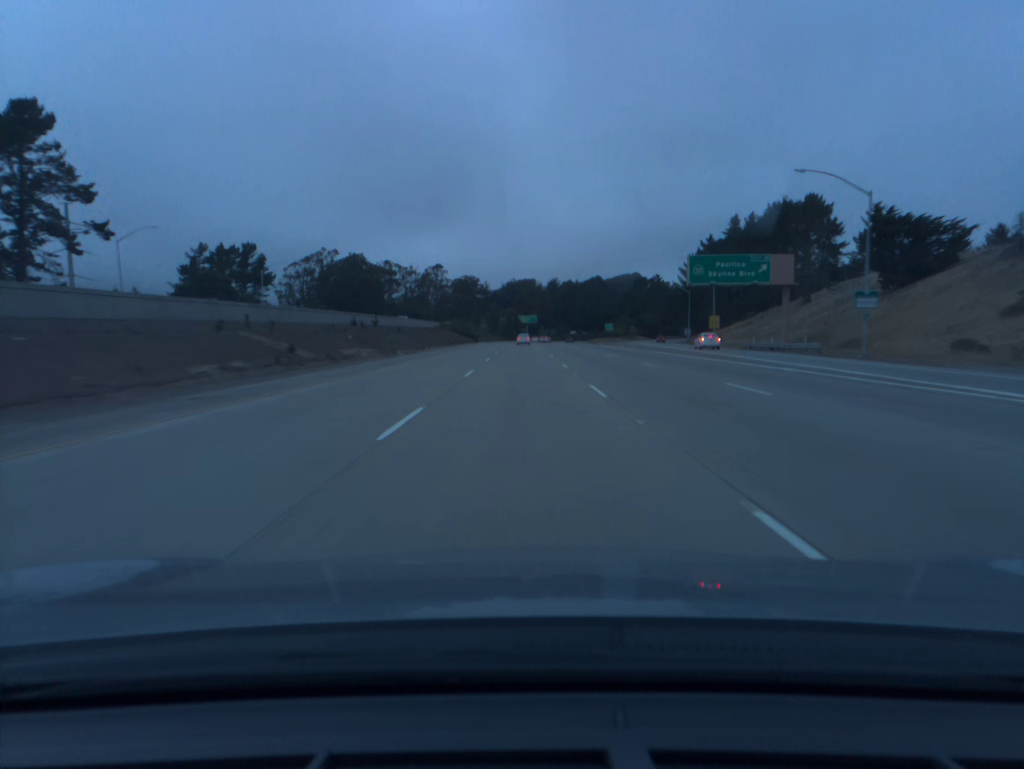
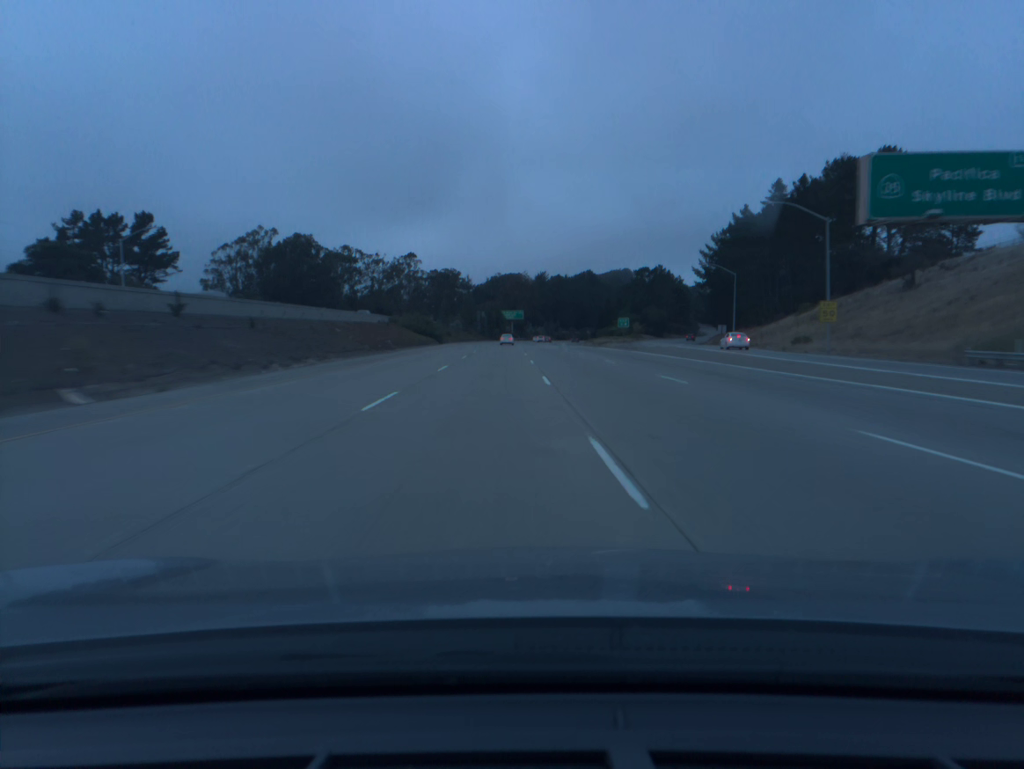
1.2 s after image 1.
(+0.3, +40.0) m; +1°
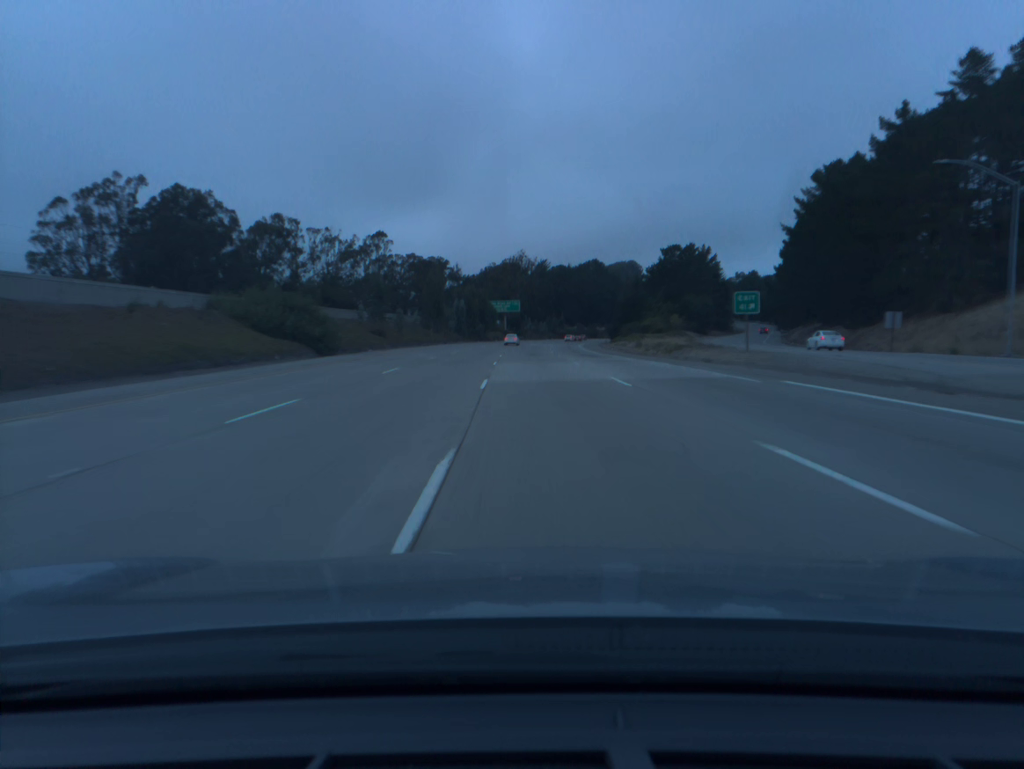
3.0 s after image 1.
(+0.3, +59.8) m; 0°
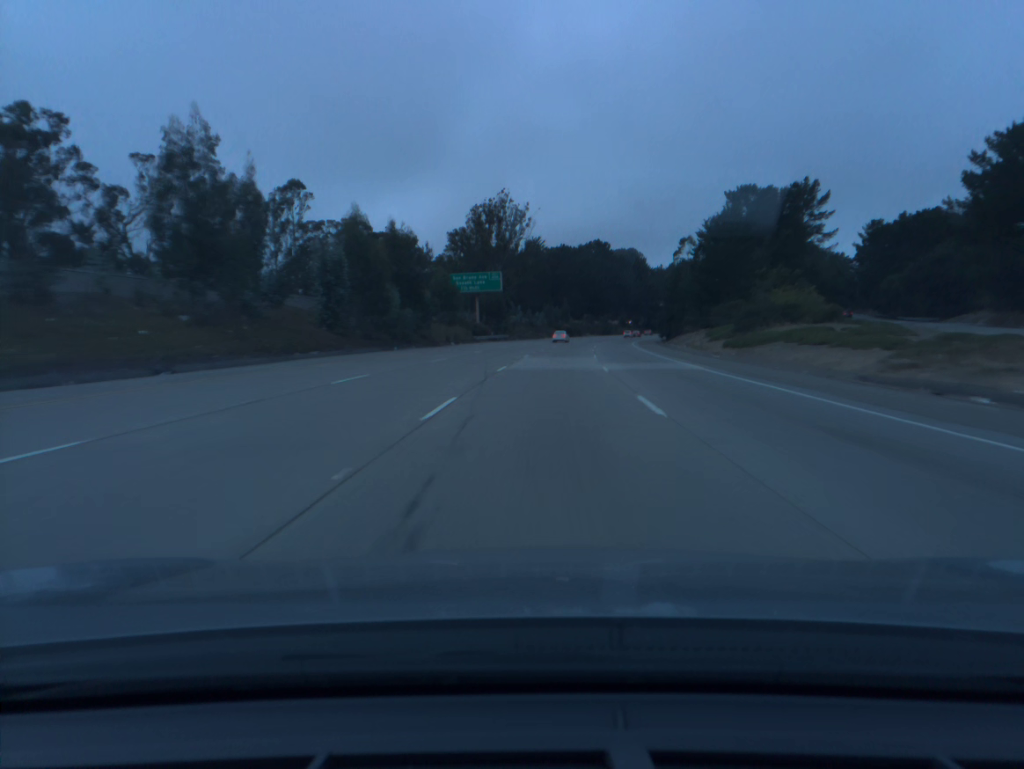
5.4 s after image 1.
(-0.1, +79.9) m; 0°
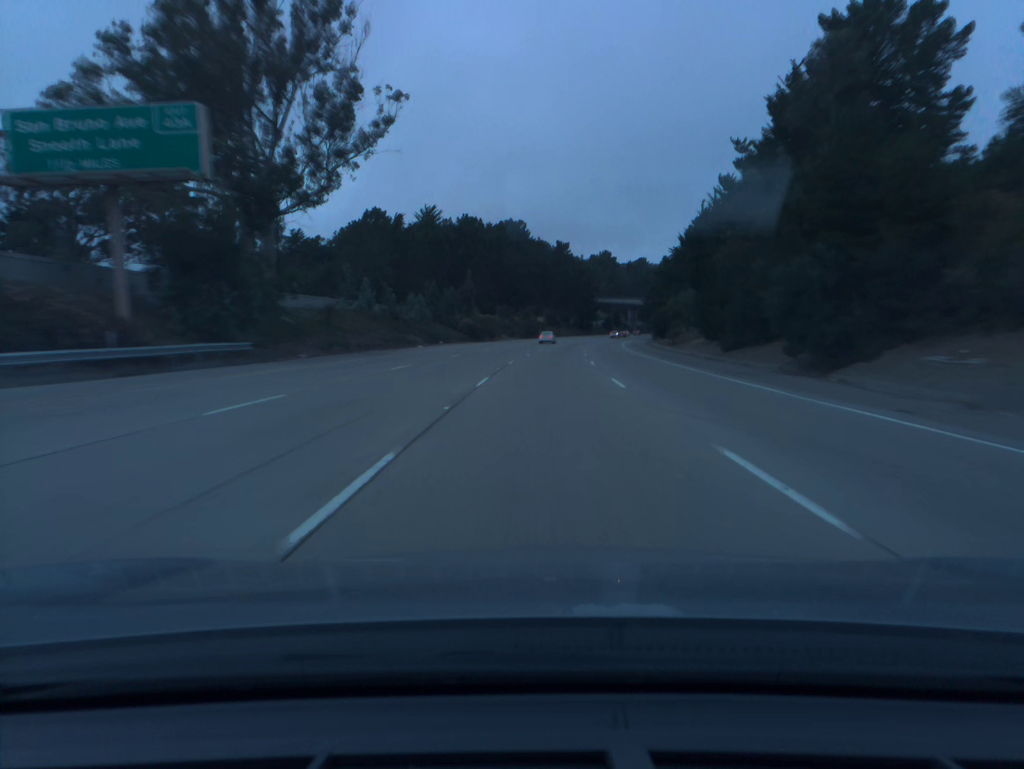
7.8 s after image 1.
(+4.4, +80.2) m; +6°
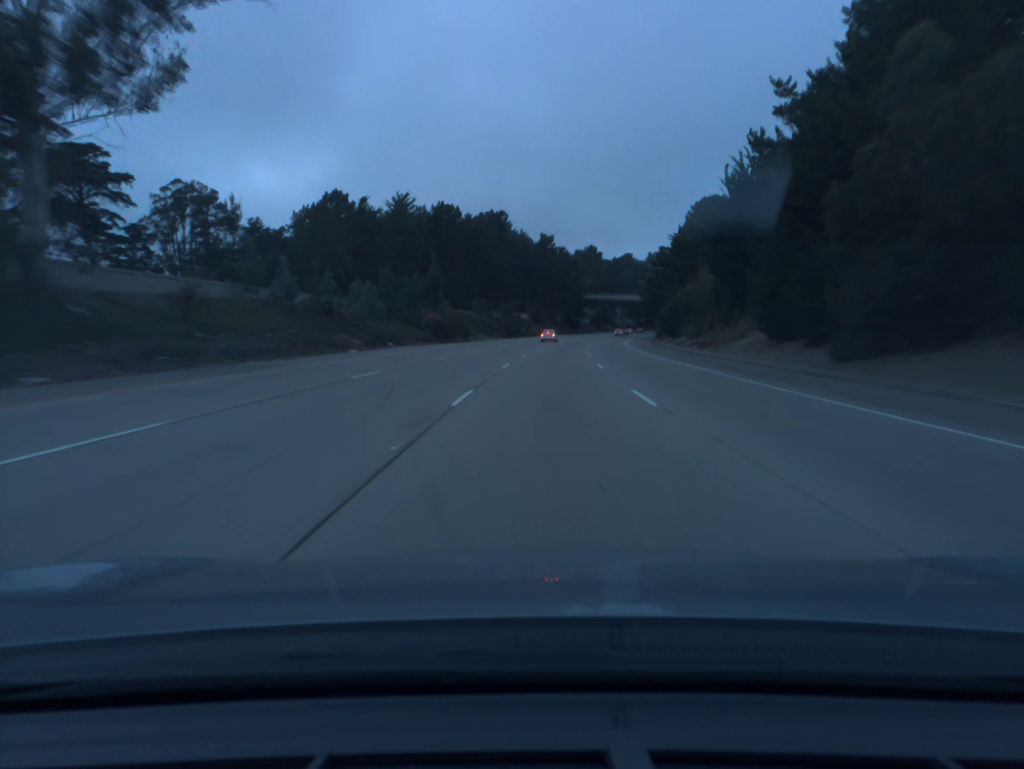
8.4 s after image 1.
(+0.2, +20.1) m; +1°
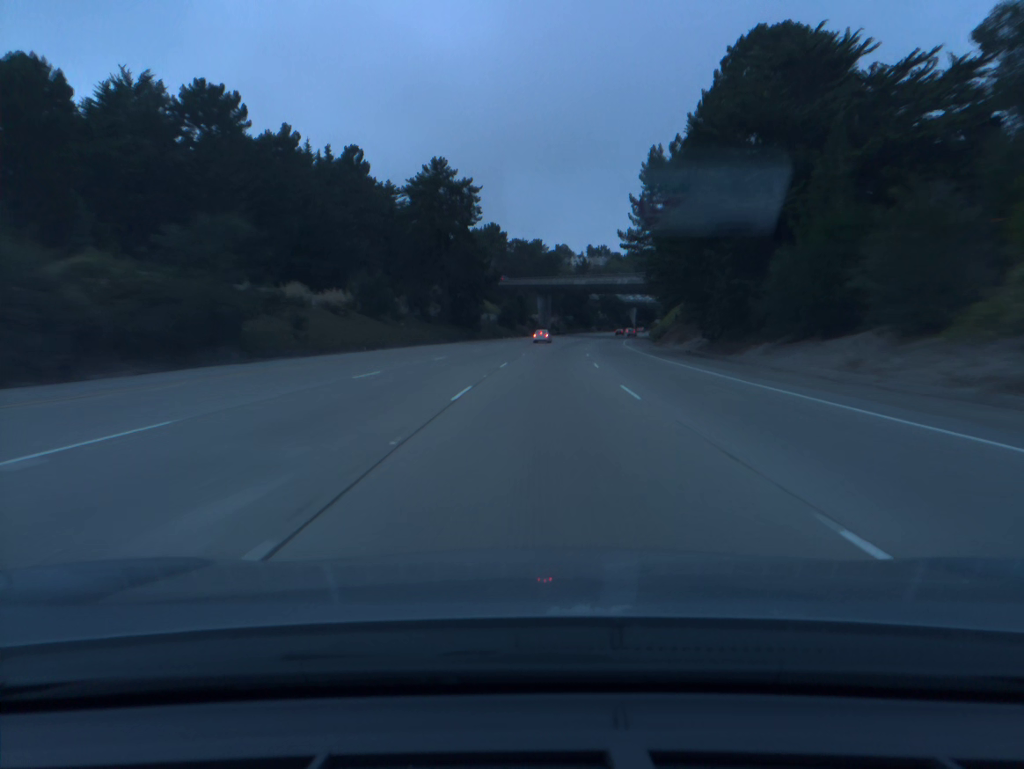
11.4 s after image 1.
(+6.5, +100.6) m; +7°
